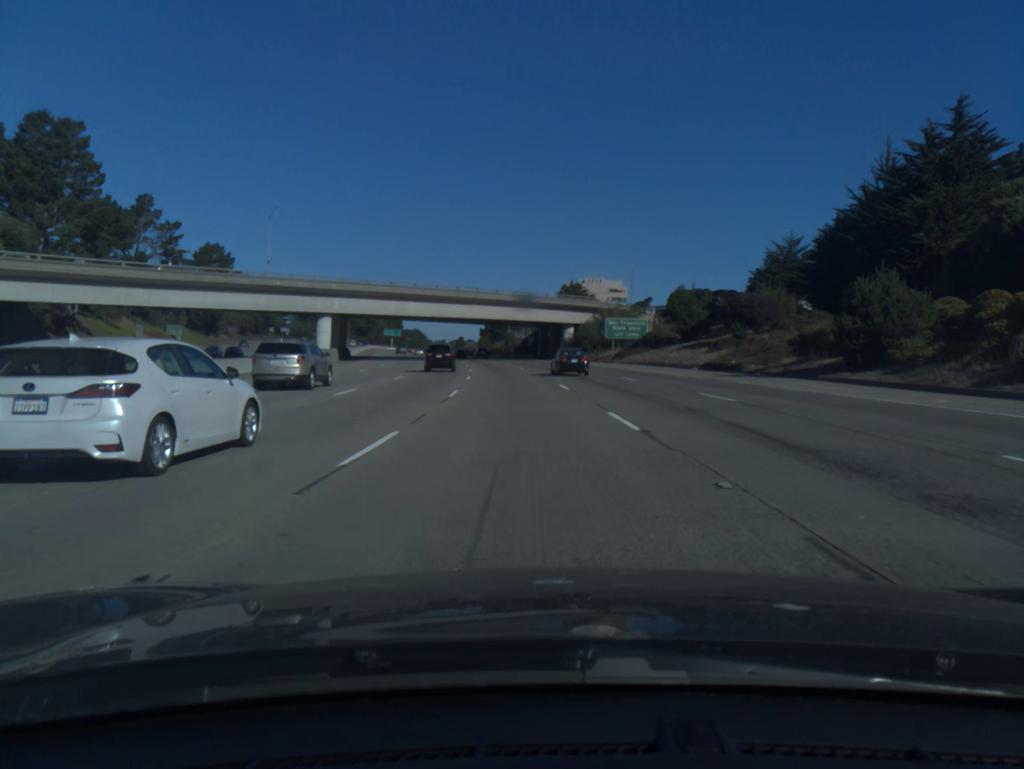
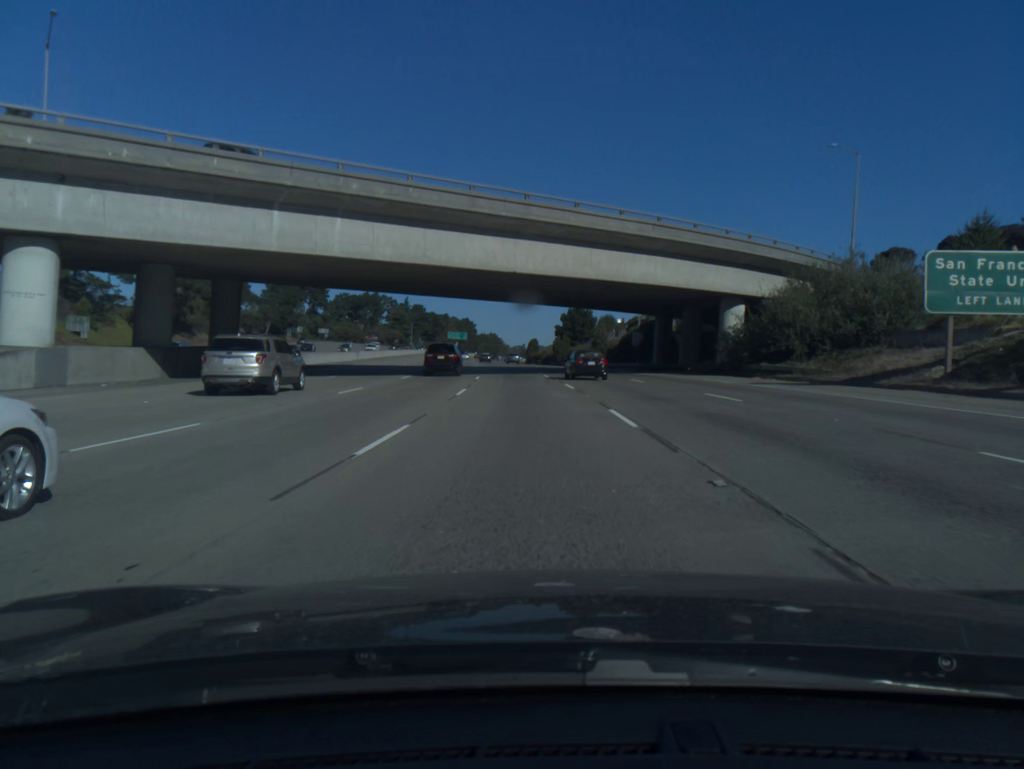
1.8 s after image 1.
(-2.9, +57.2) m; -6°
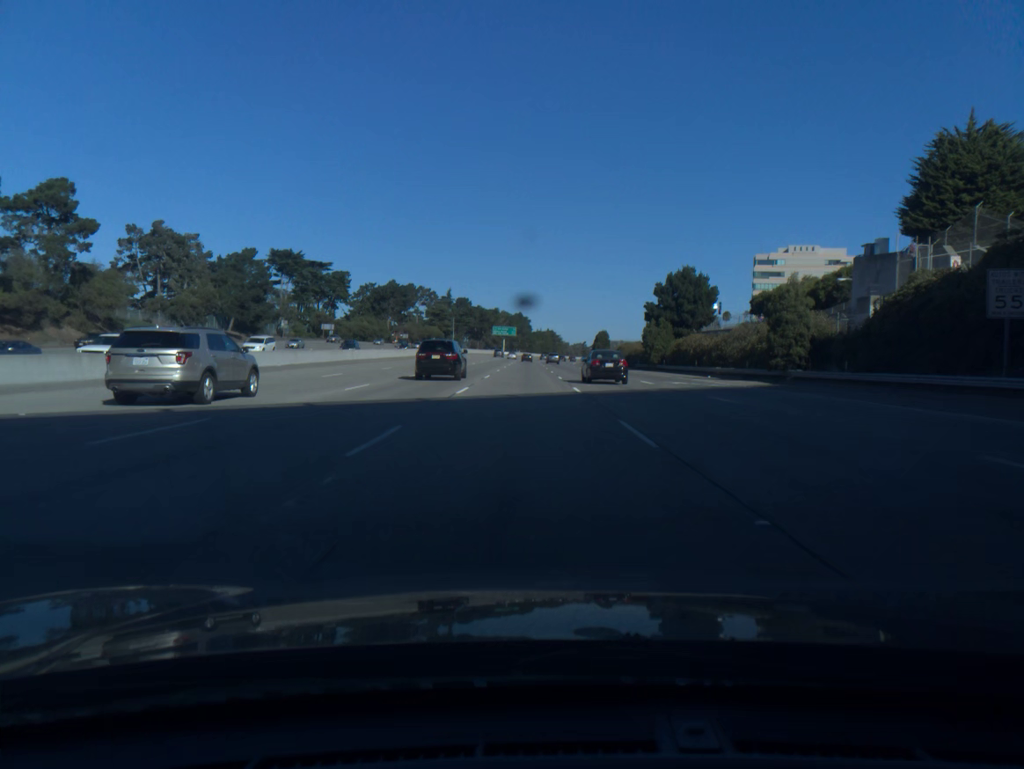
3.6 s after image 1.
(-2.3, +57.3) m; -4°
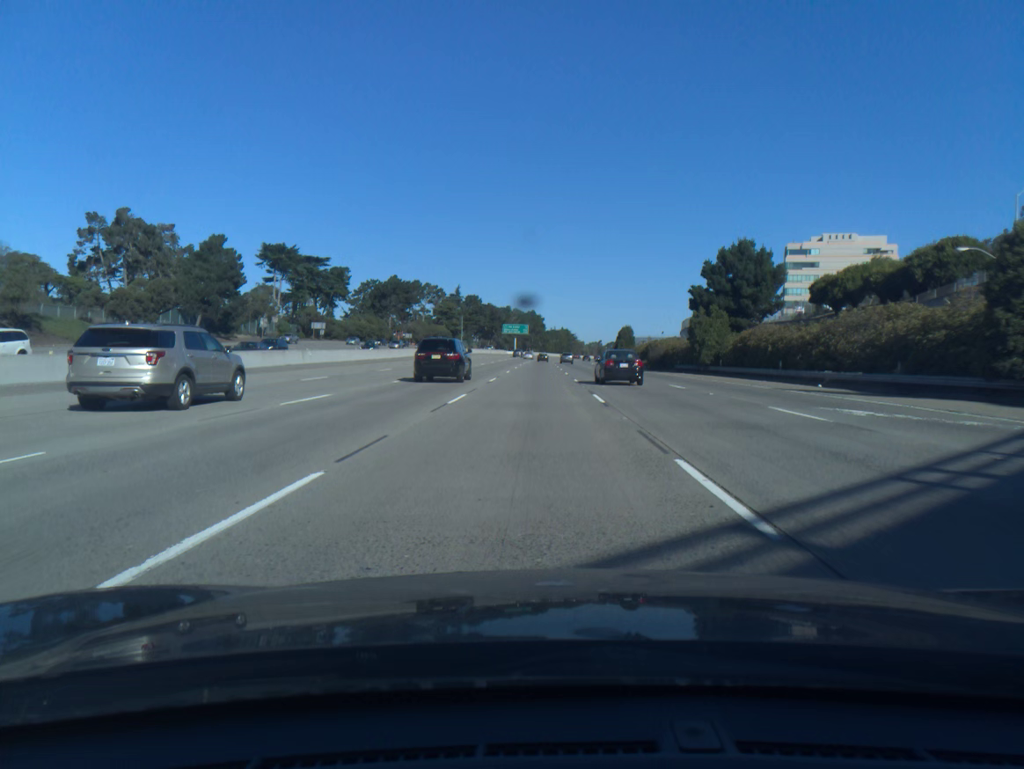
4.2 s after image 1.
(-0.2, +19.2) m; -1°
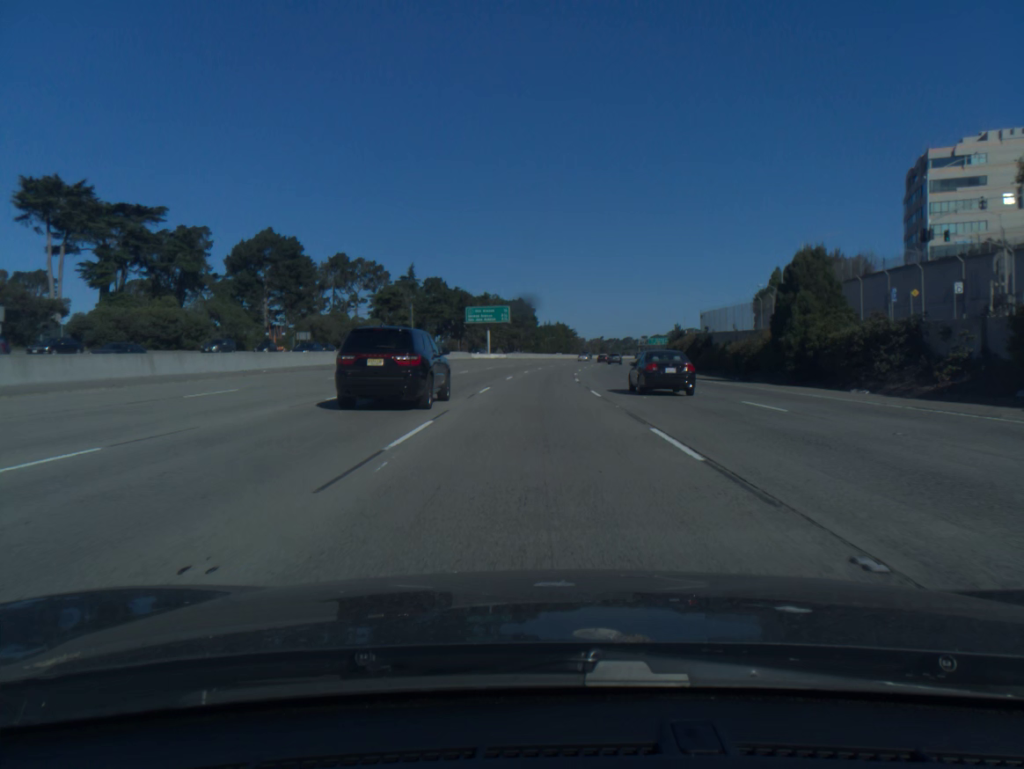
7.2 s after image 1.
(-0.3, +96.0) m; +1°
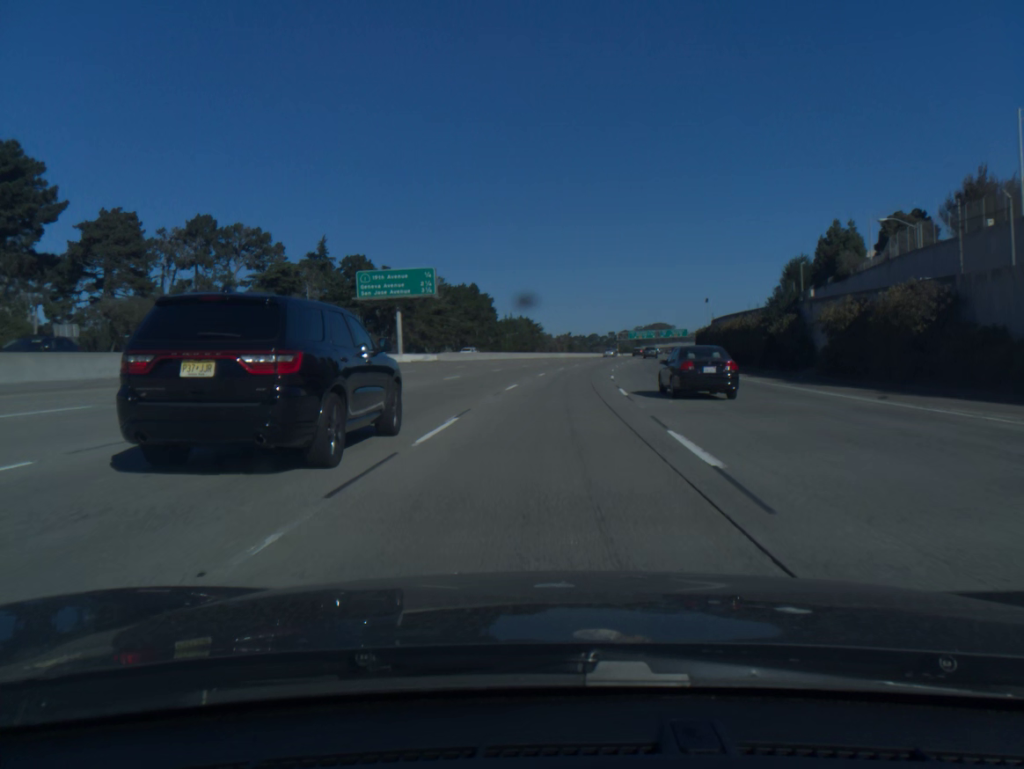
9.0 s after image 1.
(+0.8, +57.6) m; +2°
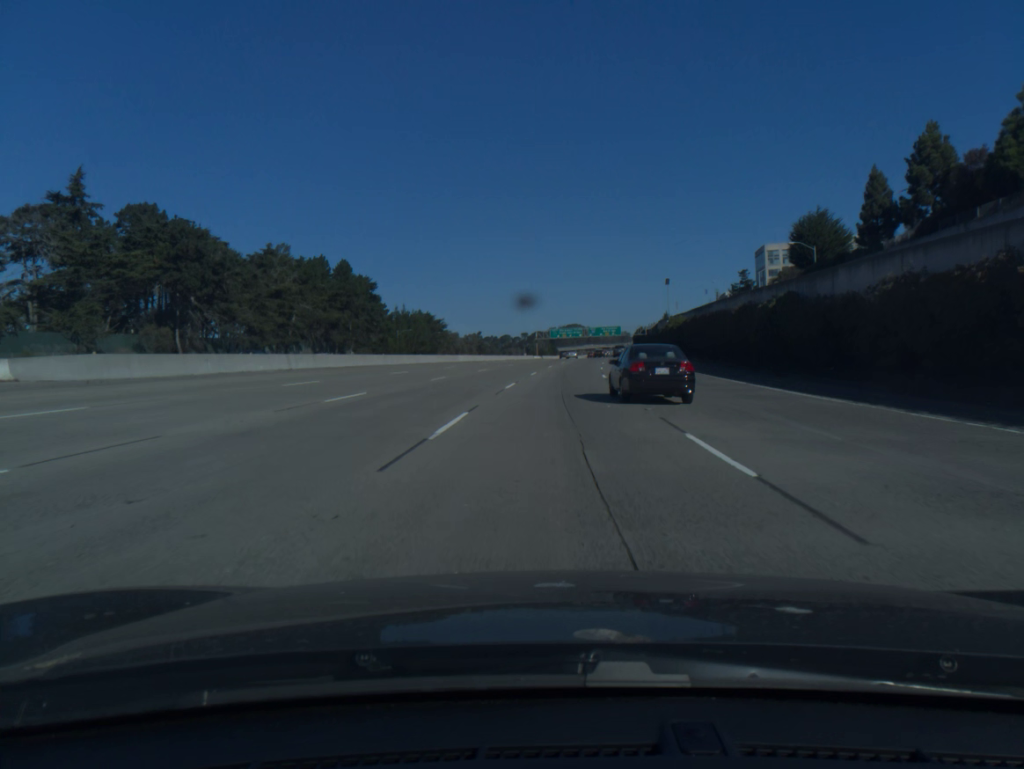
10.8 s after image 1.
(+3.2, +57.4) m; +6°
